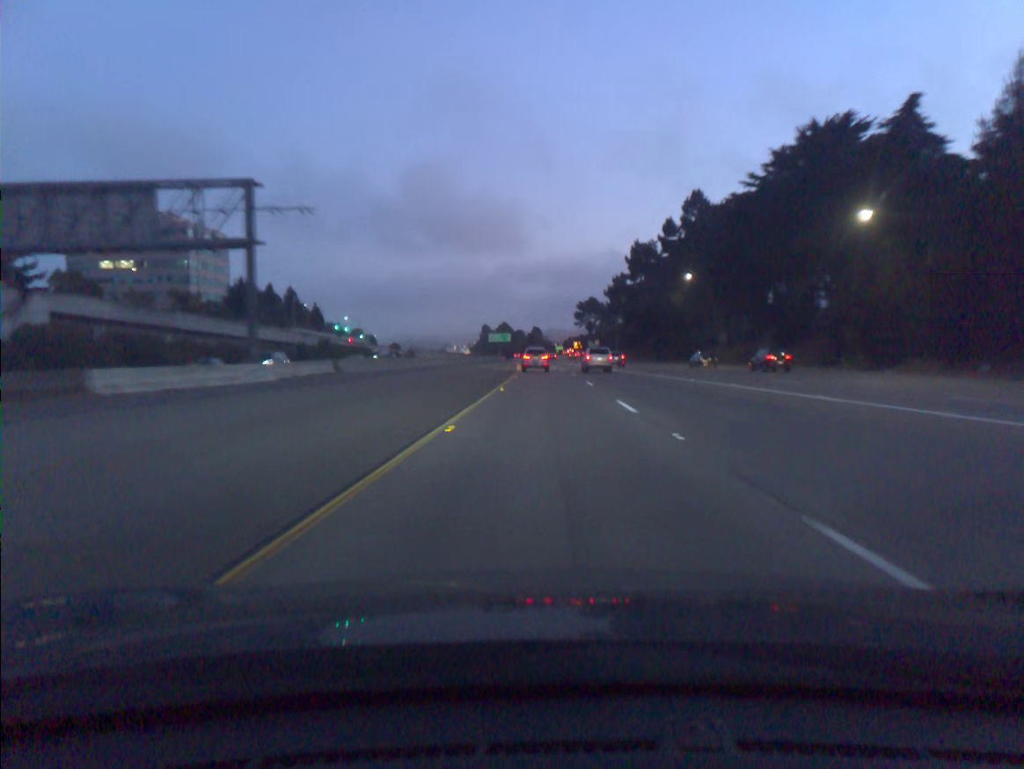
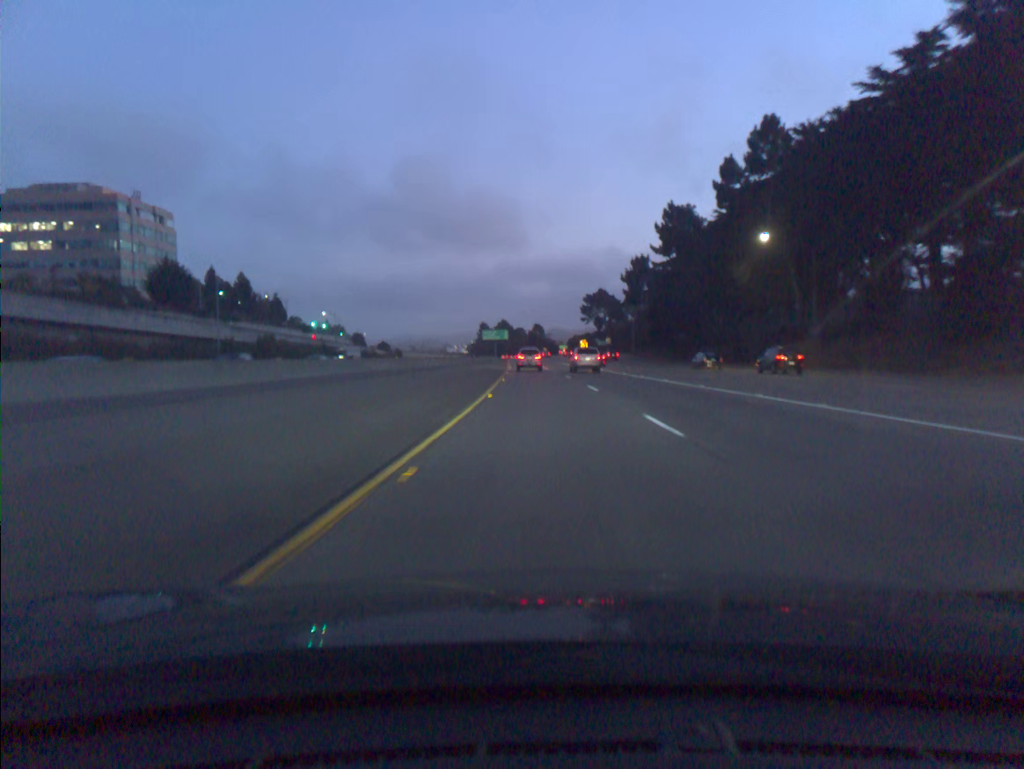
(-0.1, +34.0) m; 0°
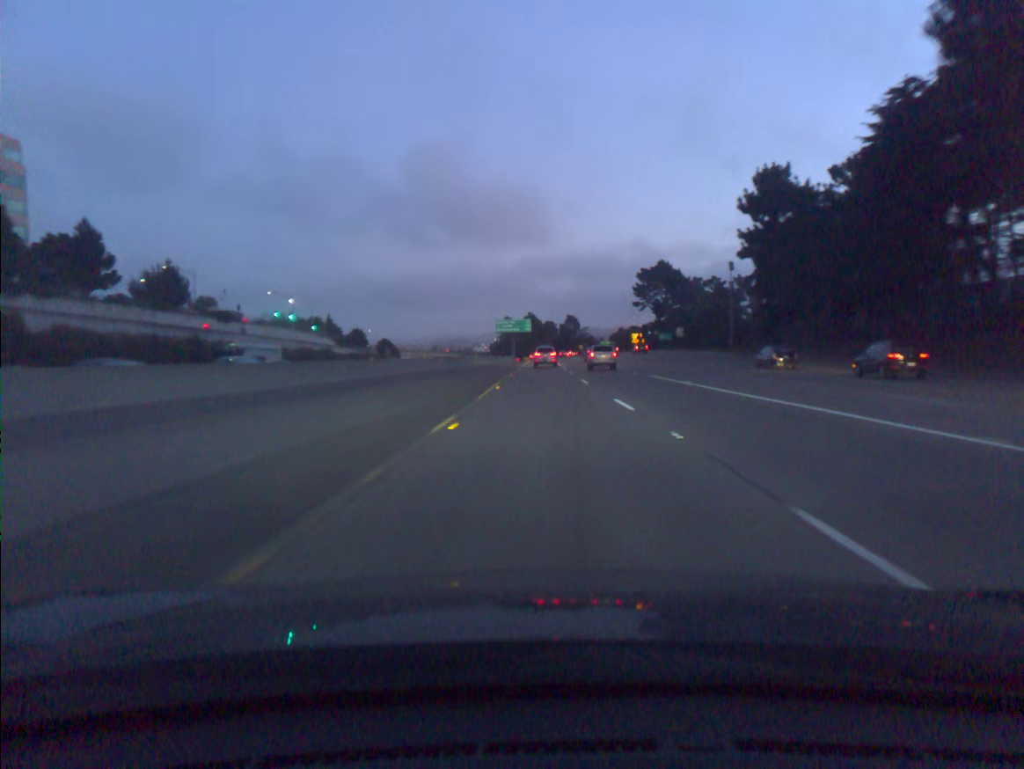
(-1.3, +67.8) m; -2°
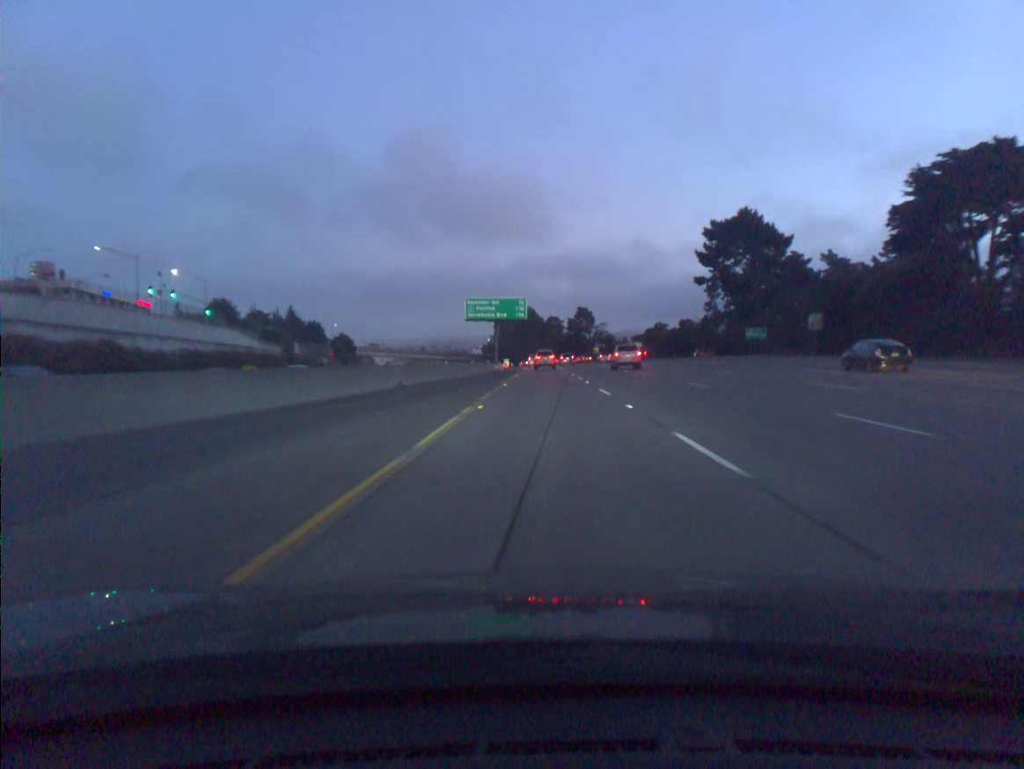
(-0.3, +67.7) m; 0°
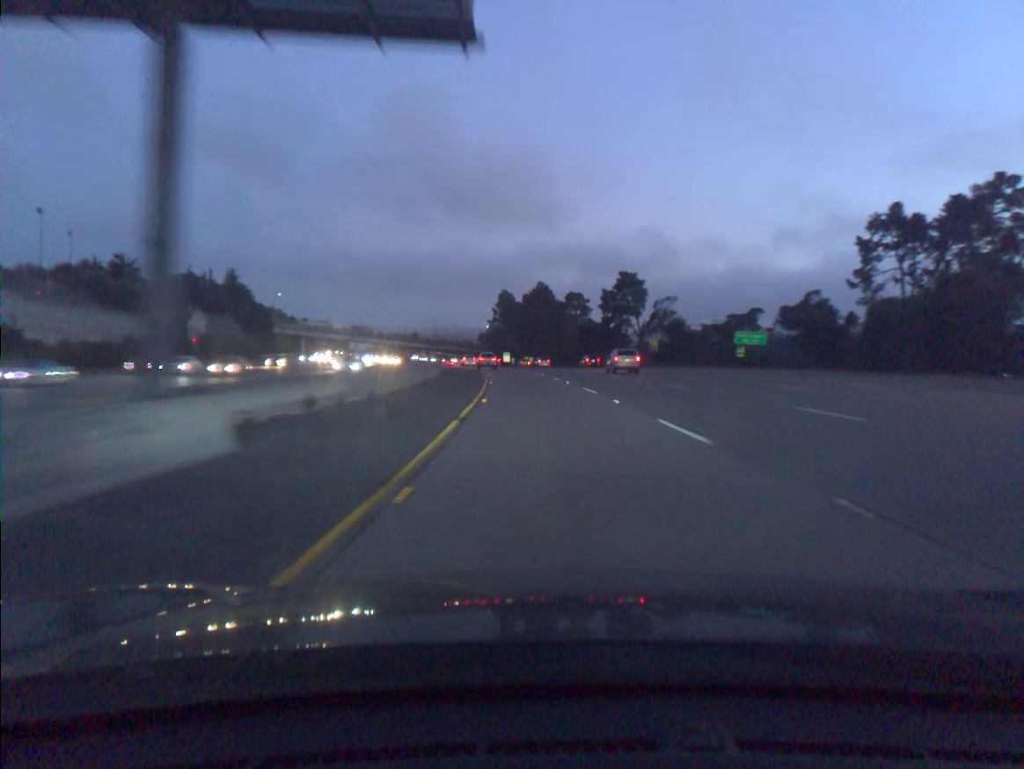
(-0.3, +84.5) m; -1°
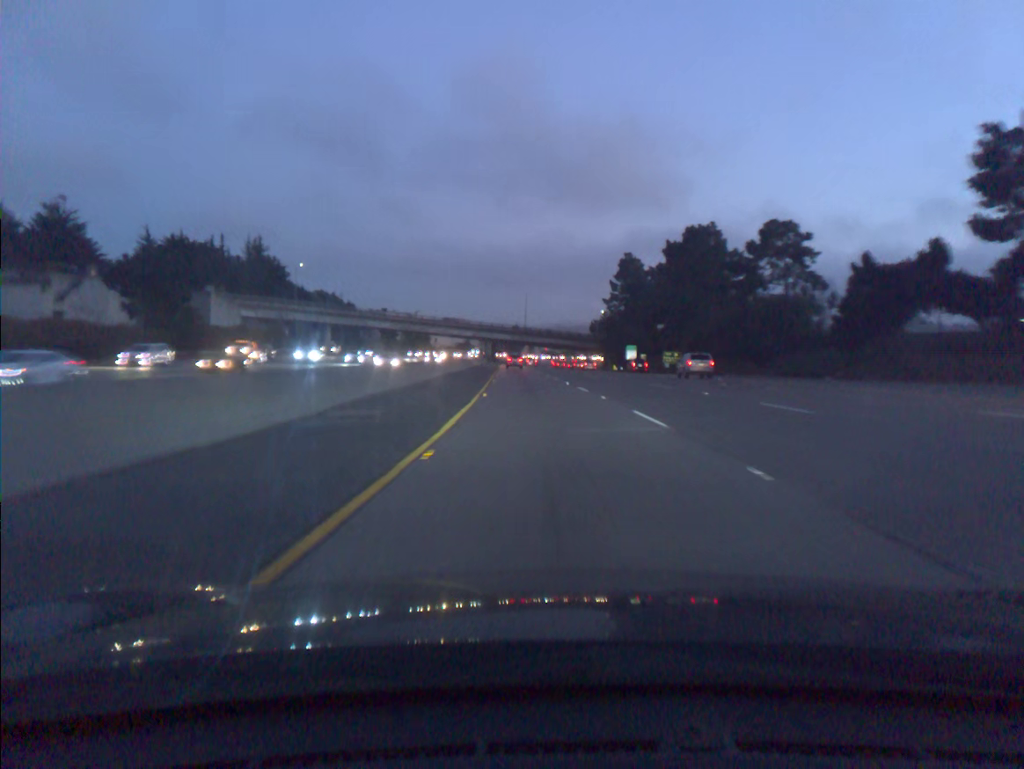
(-5.8, +84.7) m; -8°
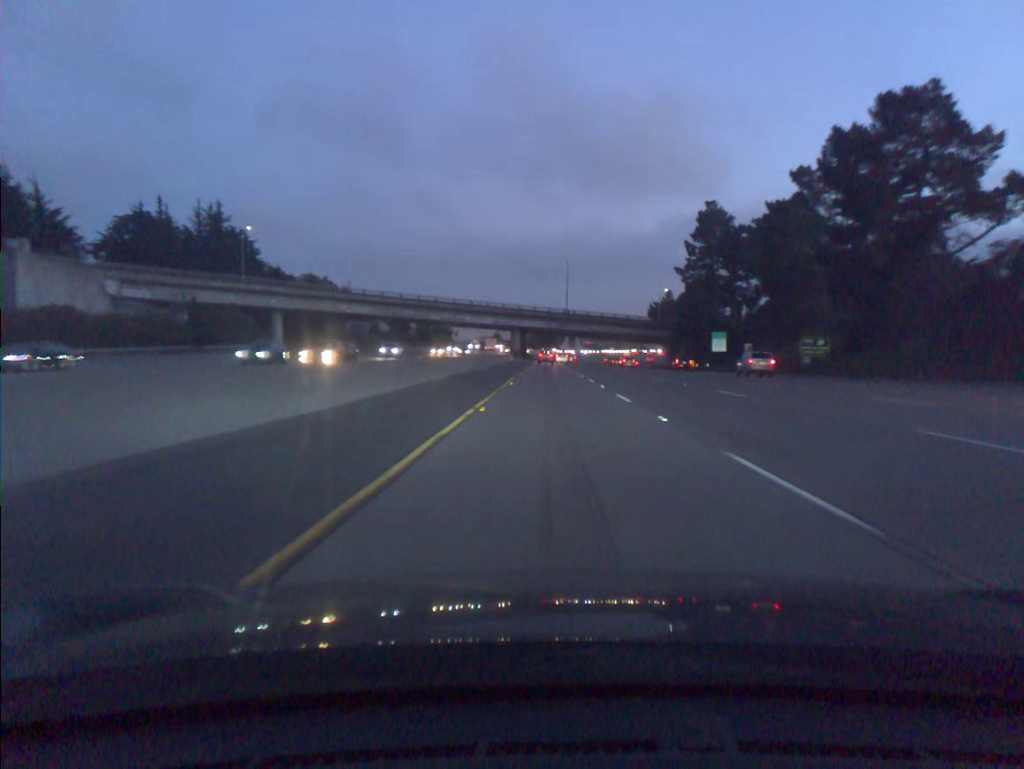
(-1.6, +51.3) m; -3°
